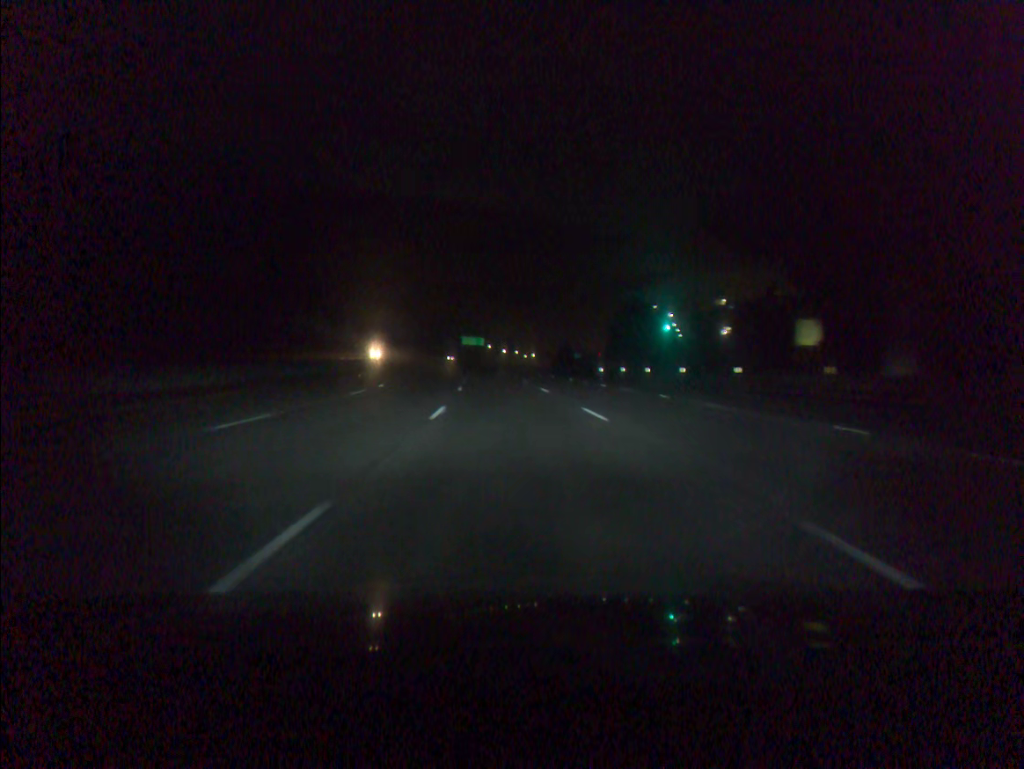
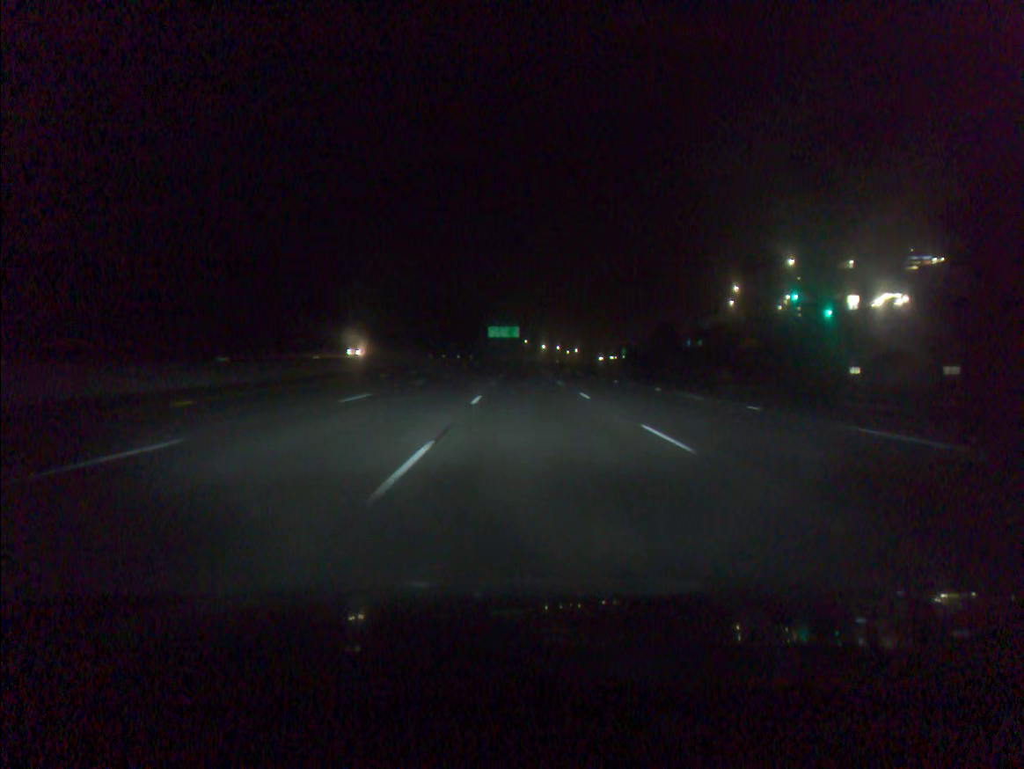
(-3.4, +78.2) m; -3°
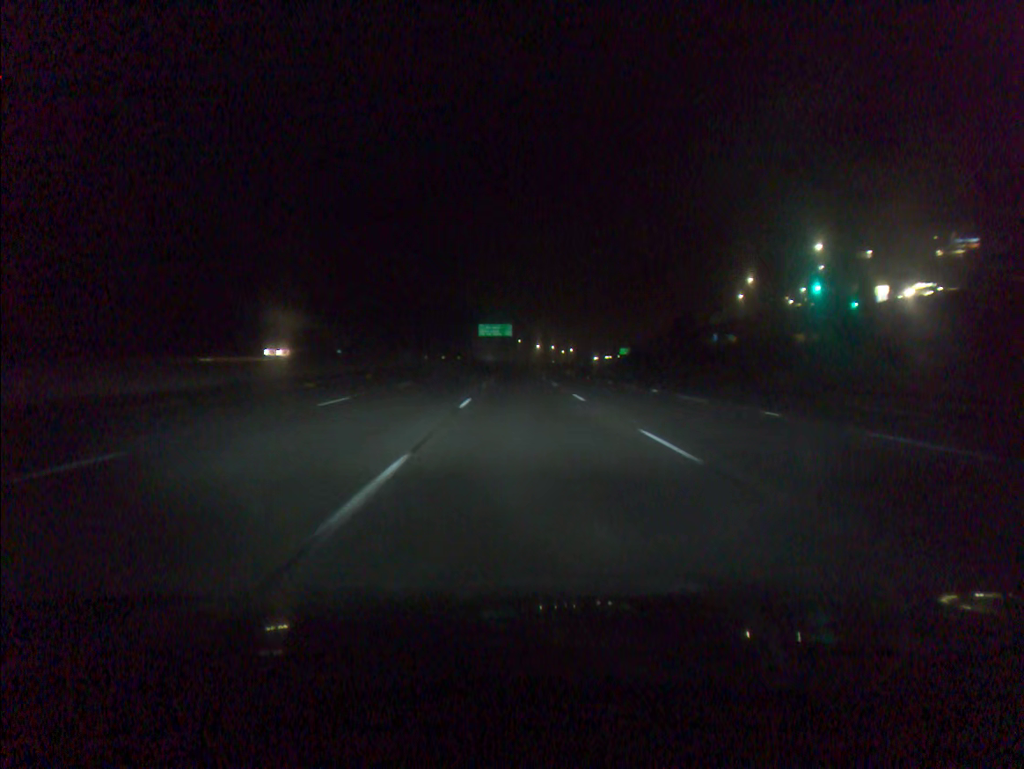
(+0.1, +15.7) m; 0°
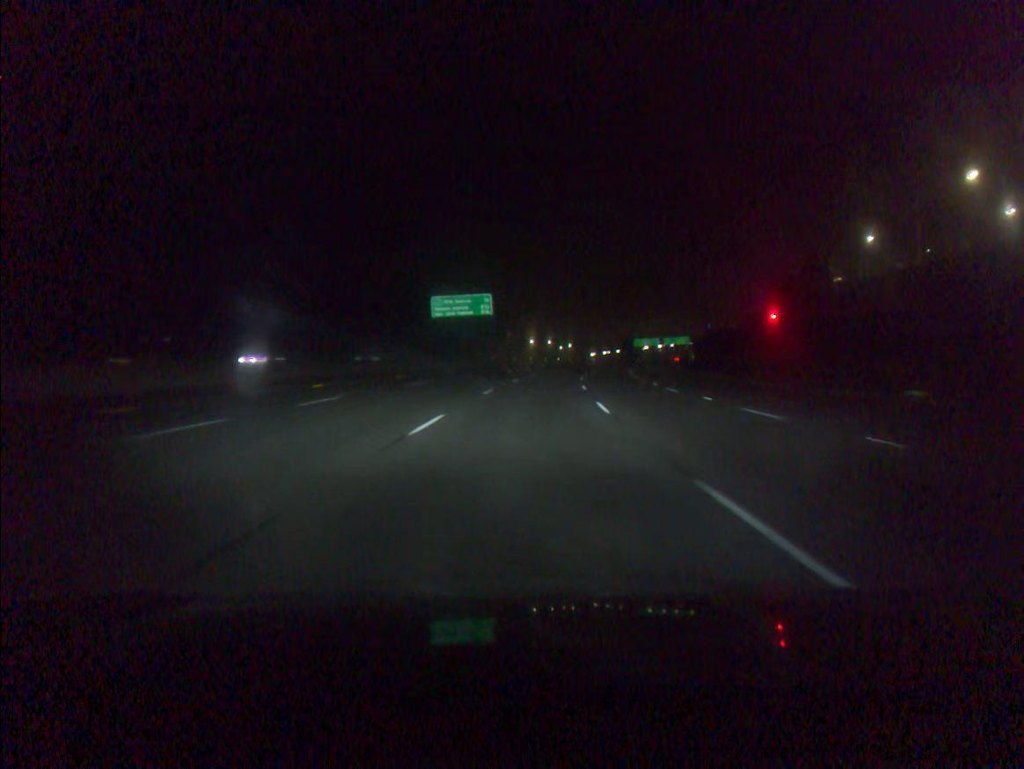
(+0.2, +78.4) m; +1°
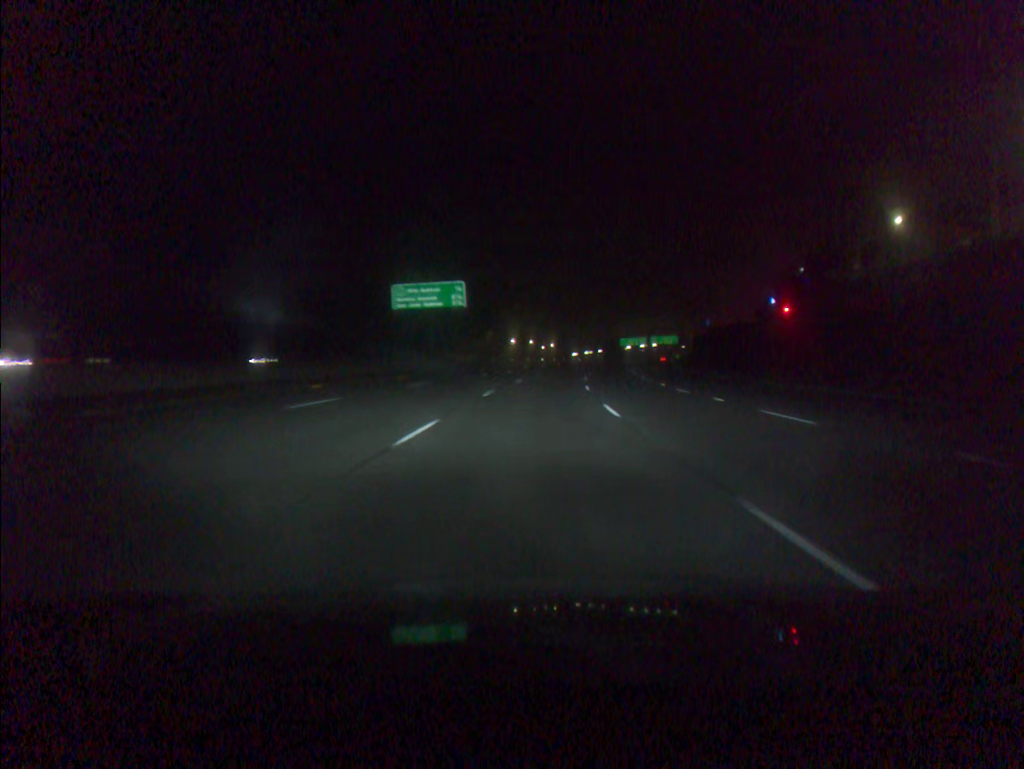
(+0.2, +15.7) m; +1°
